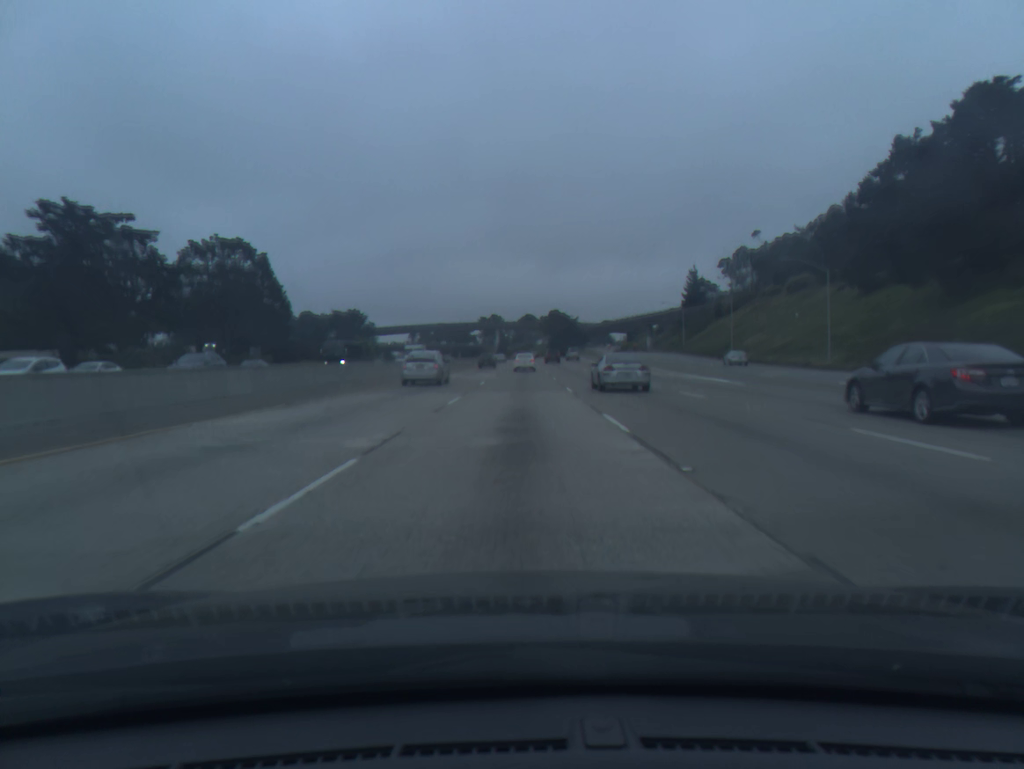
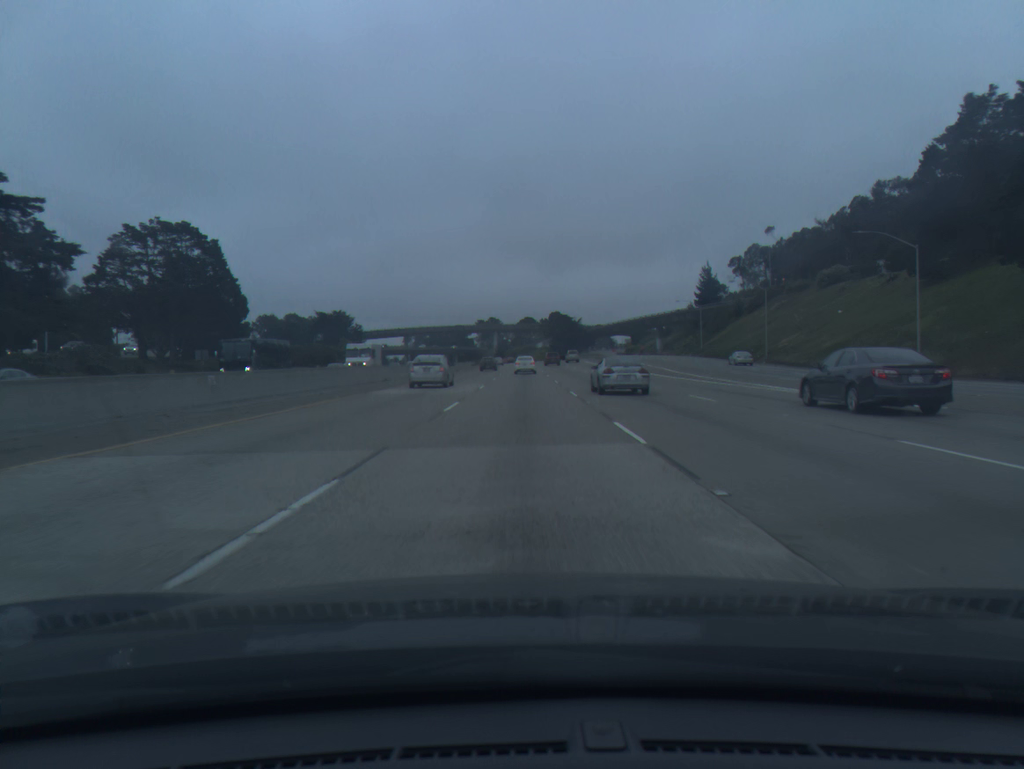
(0.0, +15.9) m; 0°
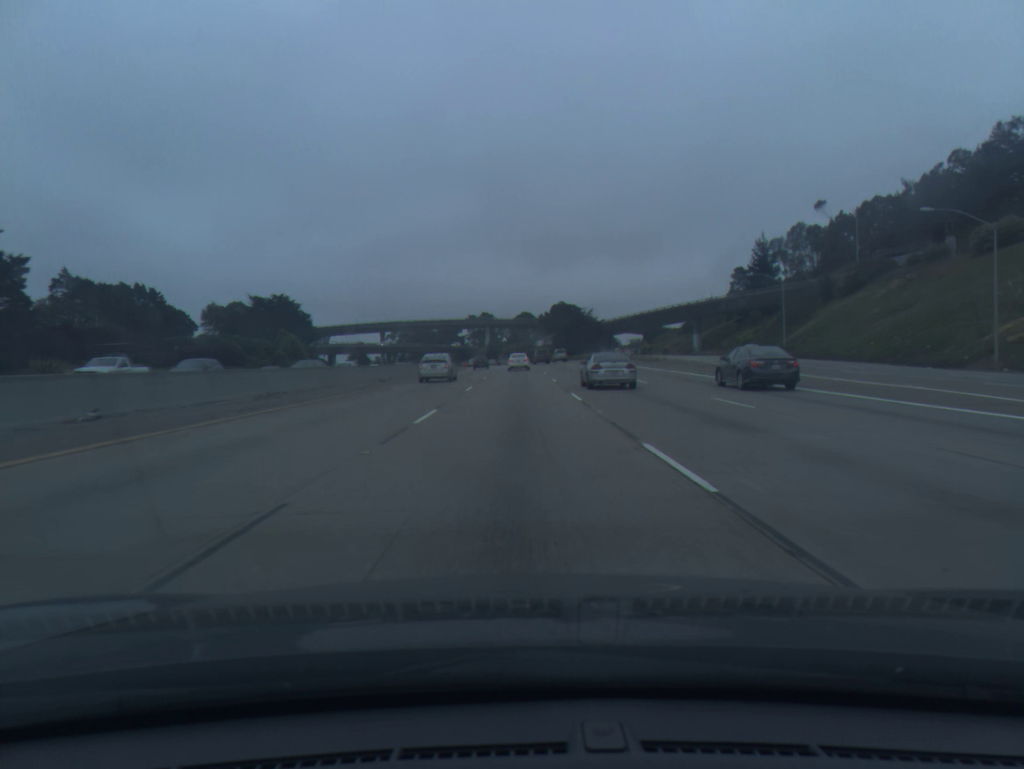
(+0.2, +48.1) m; 0°
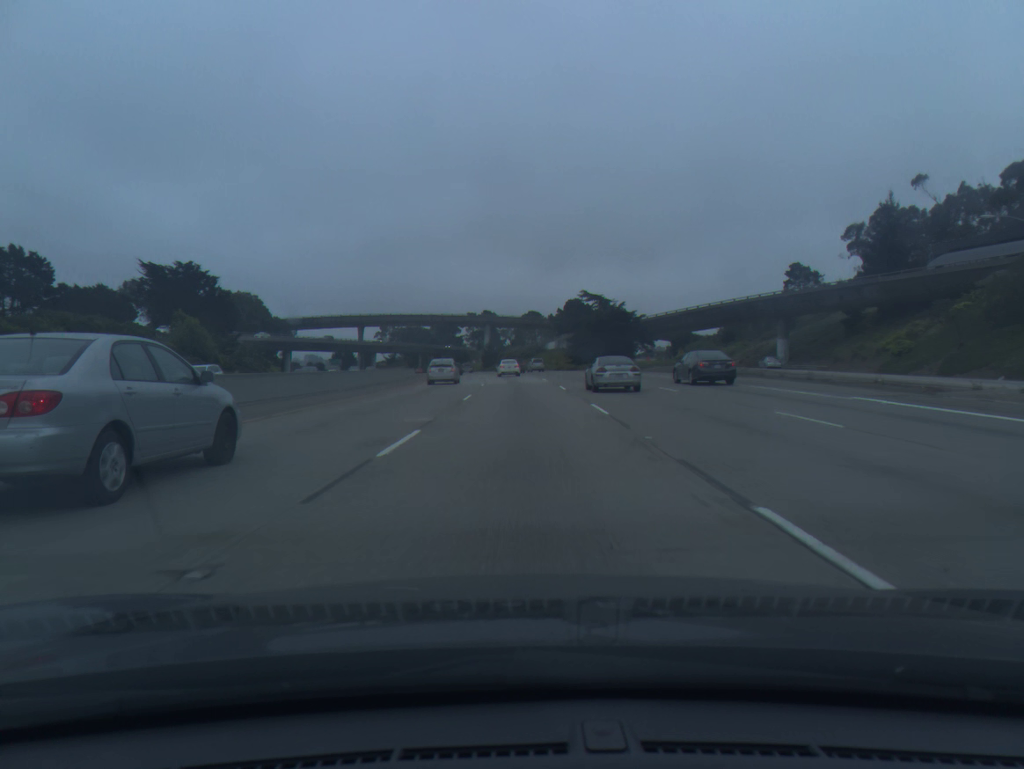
(-0.3, +48.5) m; 0°
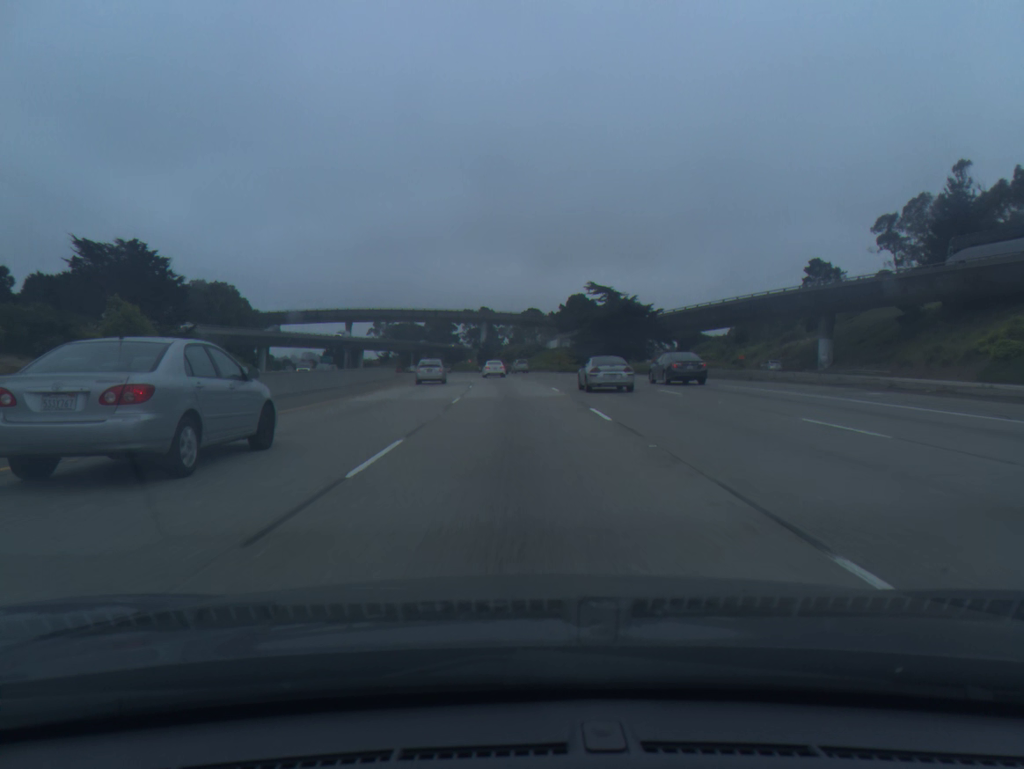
(0.0, +16.2) m; 0°
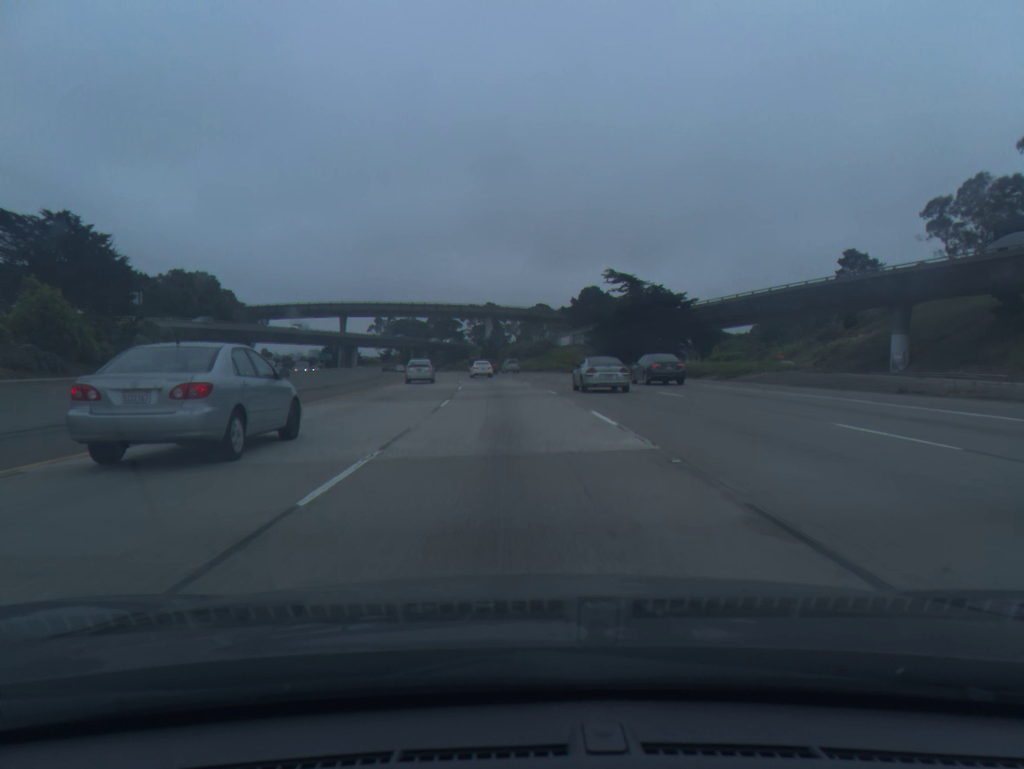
(0.0, +16.3) m; 0°
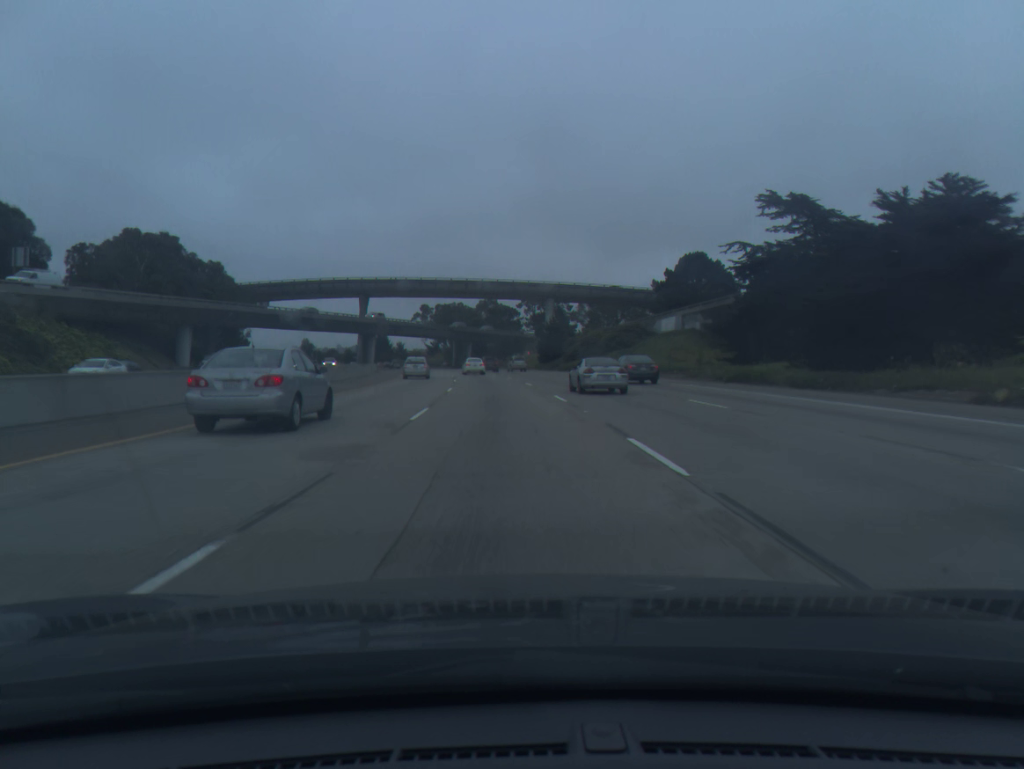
(-1.7, +49.1) m; -5°
